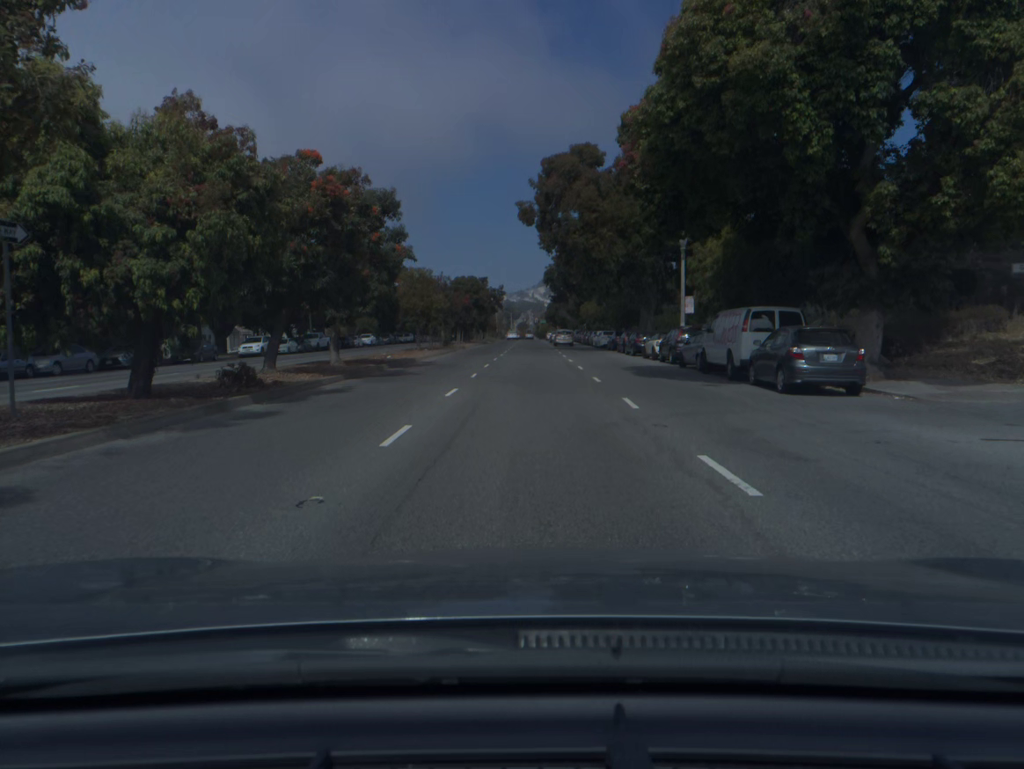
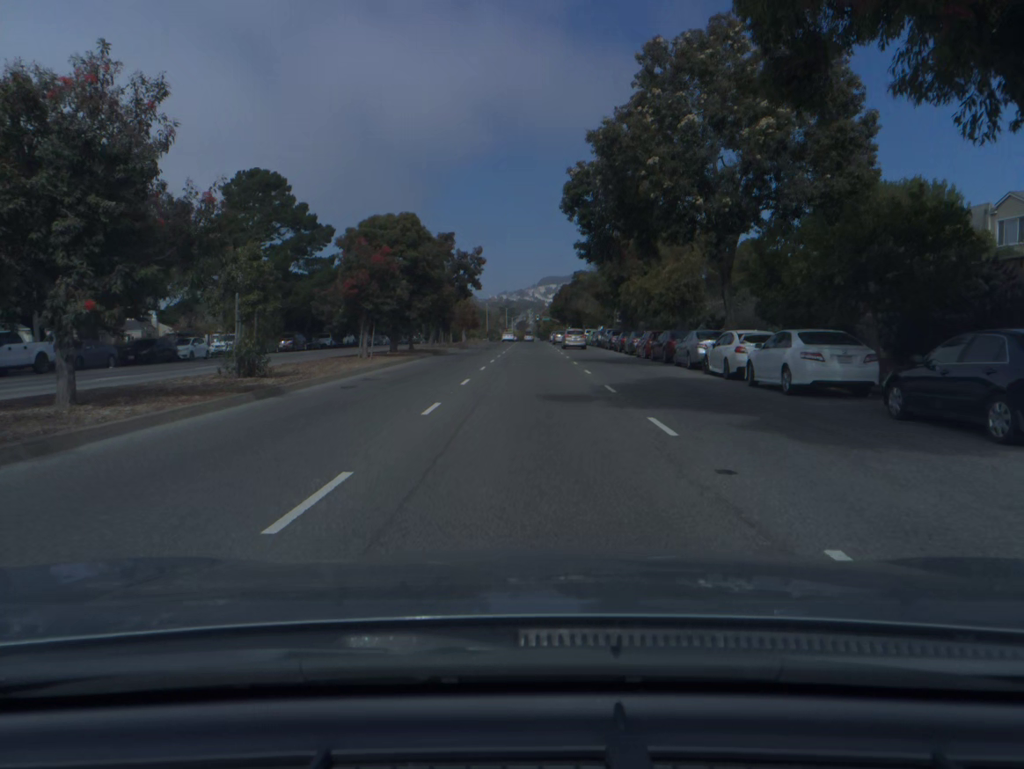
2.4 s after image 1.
(0.0, +47.7) m; 0°
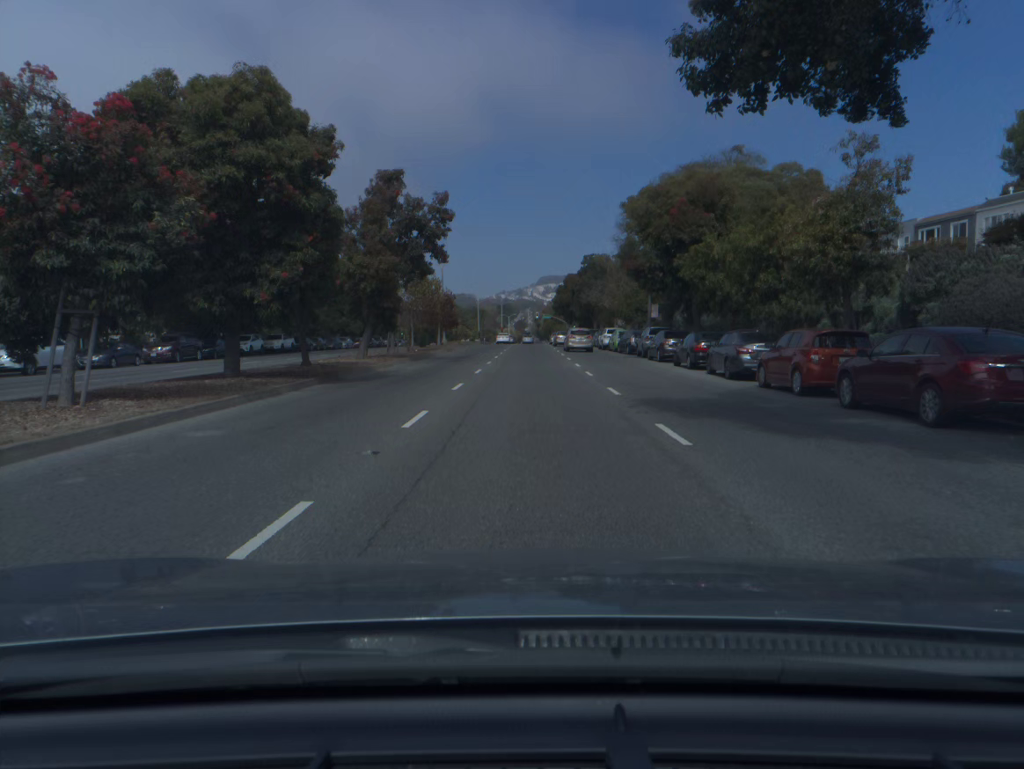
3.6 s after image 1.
(0.0, +23.4) m; 0°
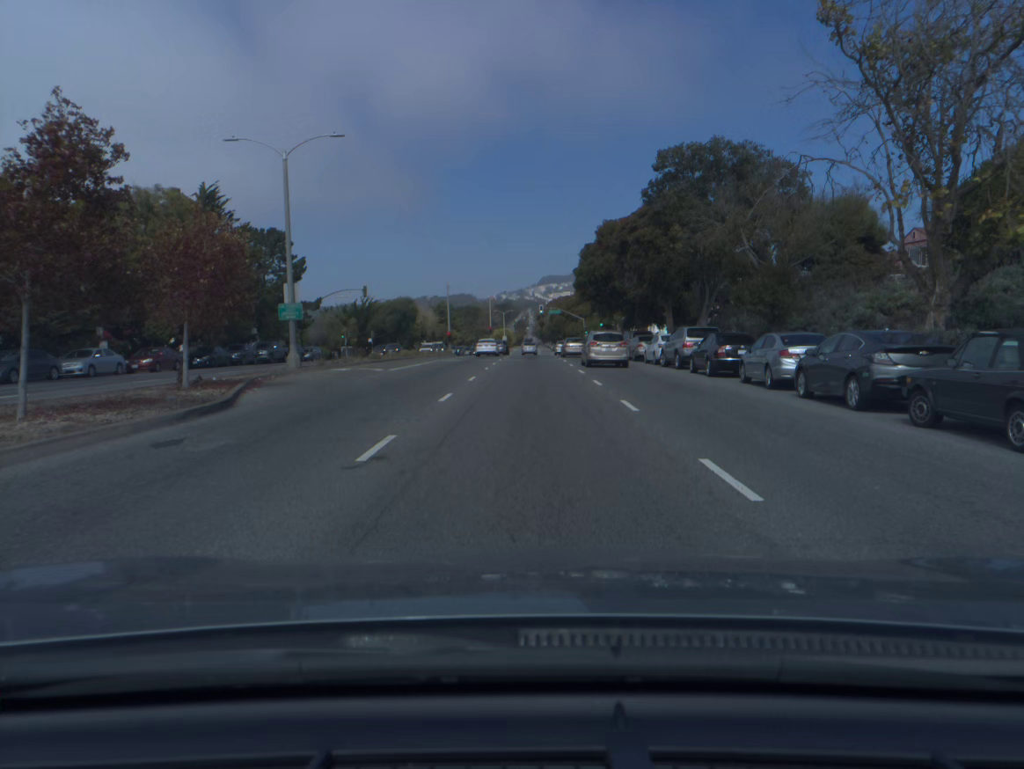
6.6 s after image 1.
(+0.1, +54.0) m; 0°
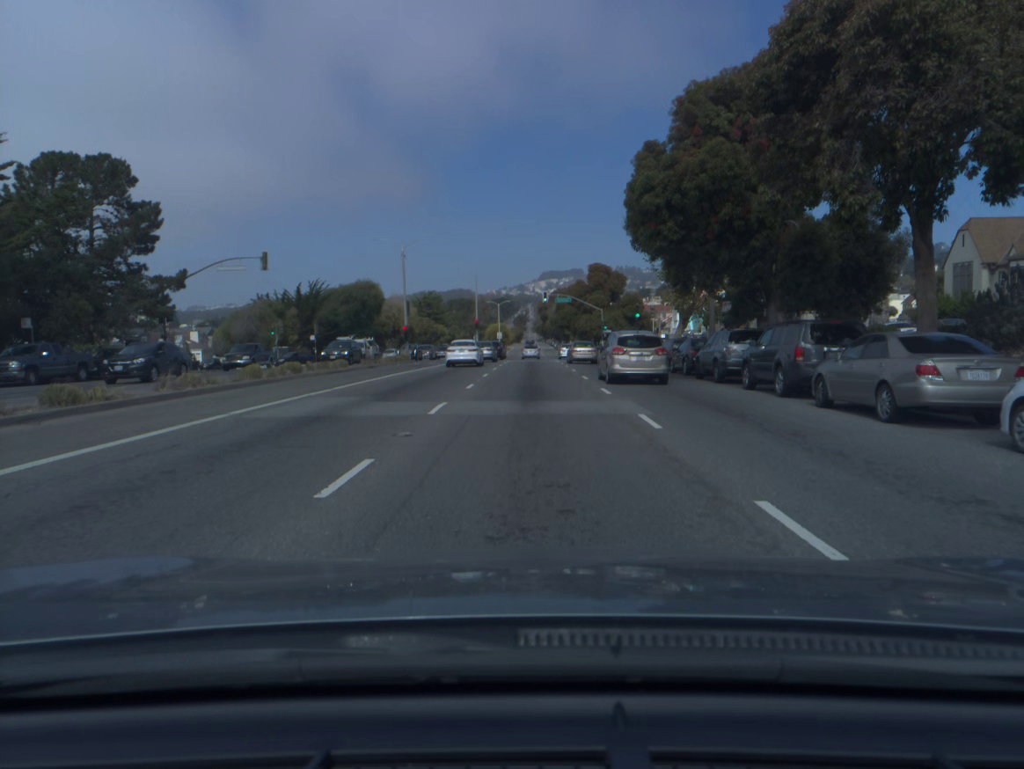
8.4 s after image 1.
(-0.1, +30.9) m; 0°
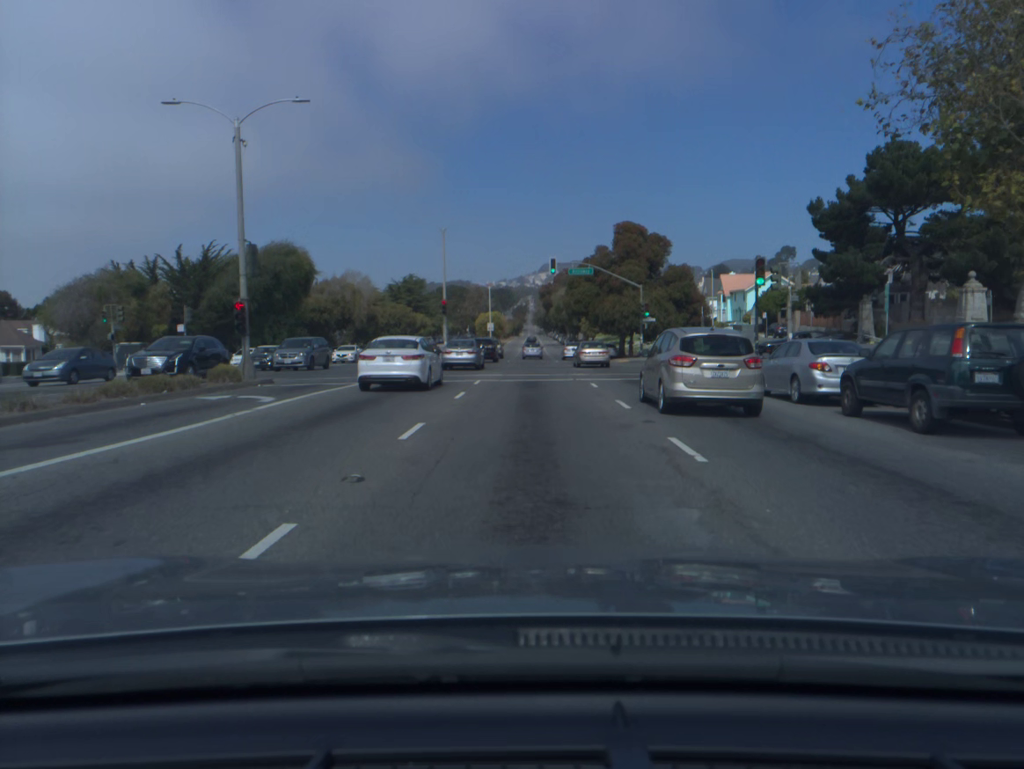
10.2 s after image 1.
(-0.1, +32.8) m; 0°
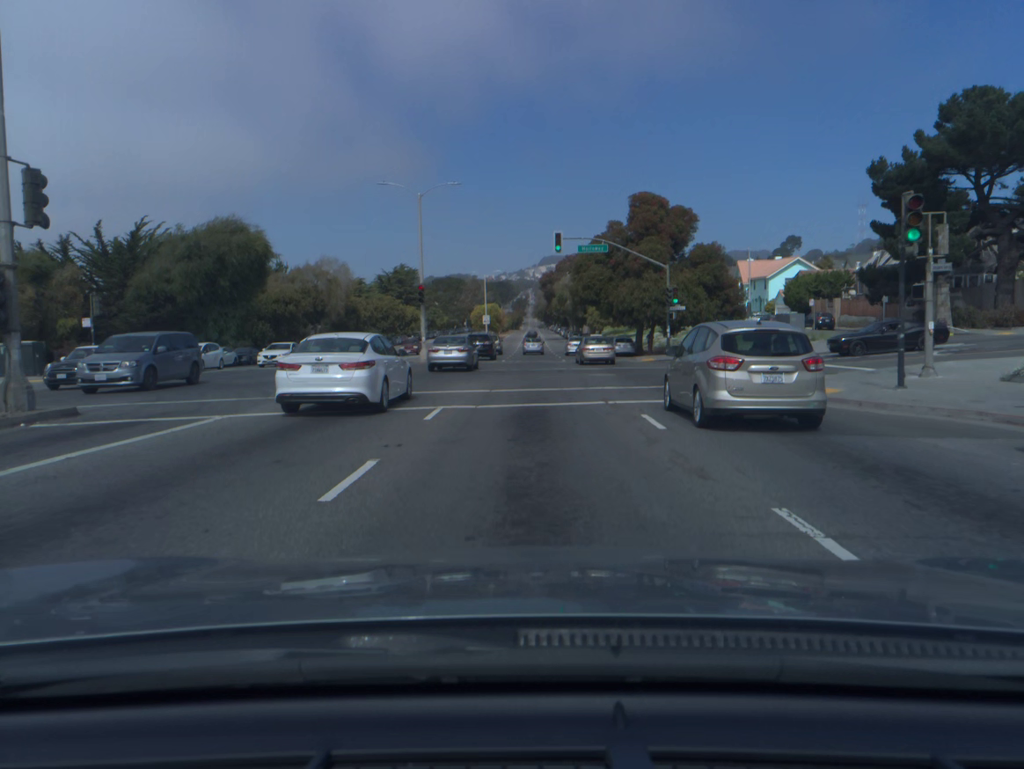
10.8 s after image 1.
(0.0, +11.4) m; 0°
